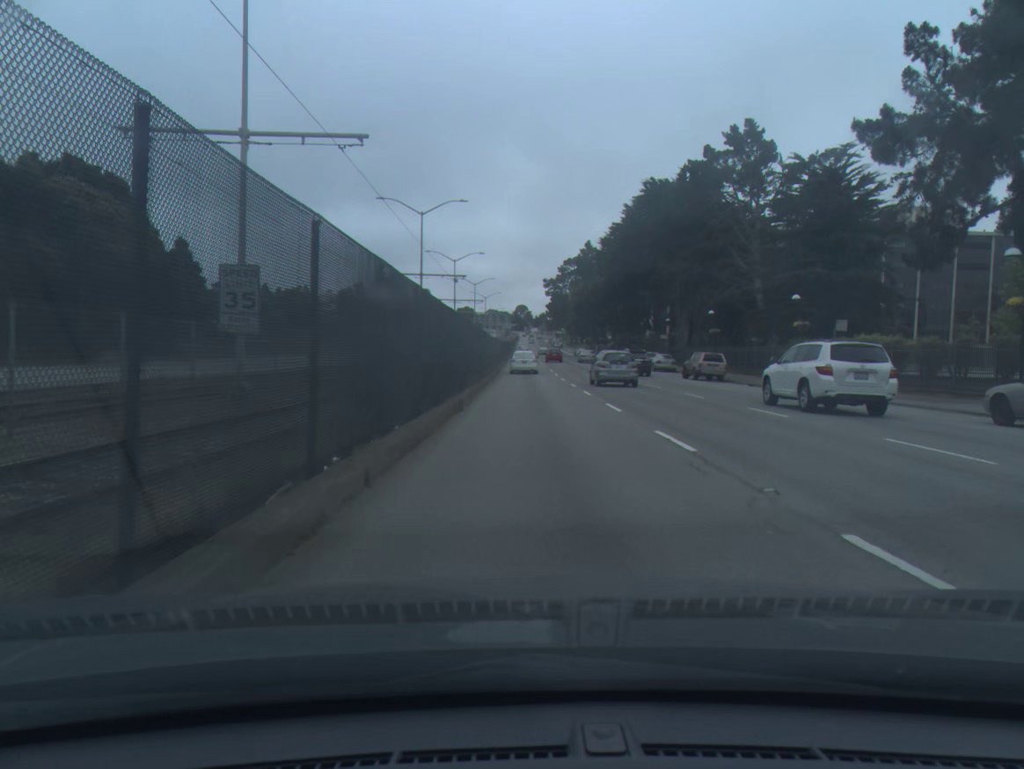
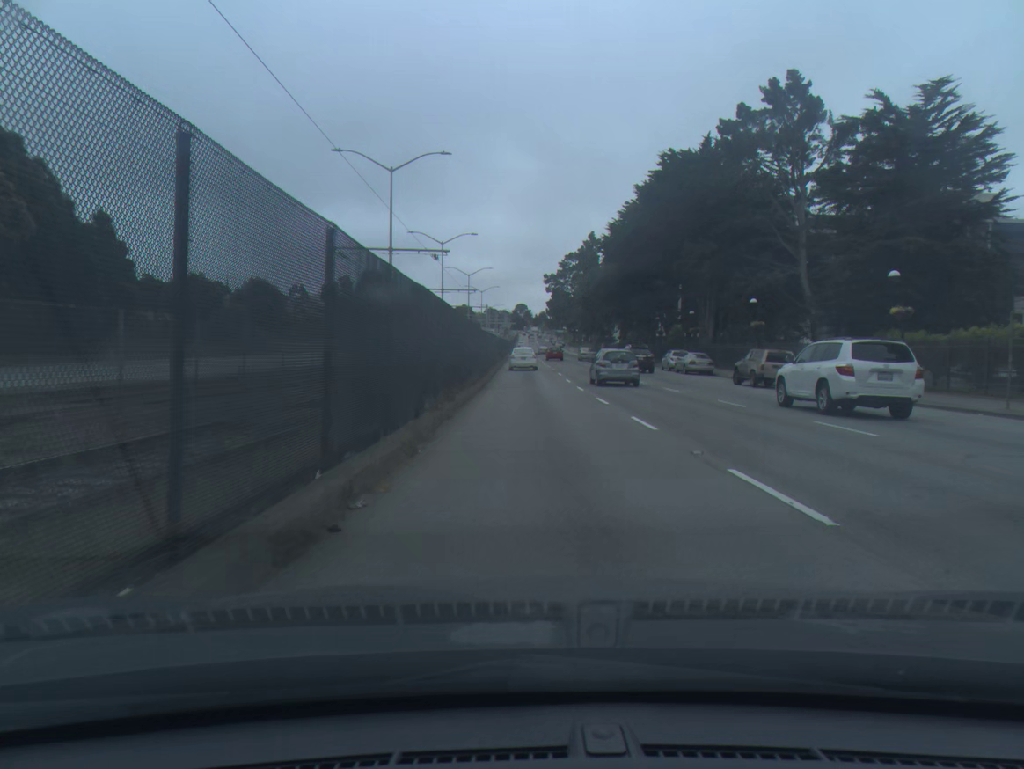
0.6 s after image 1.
(0.0, +11.8) m; 0°
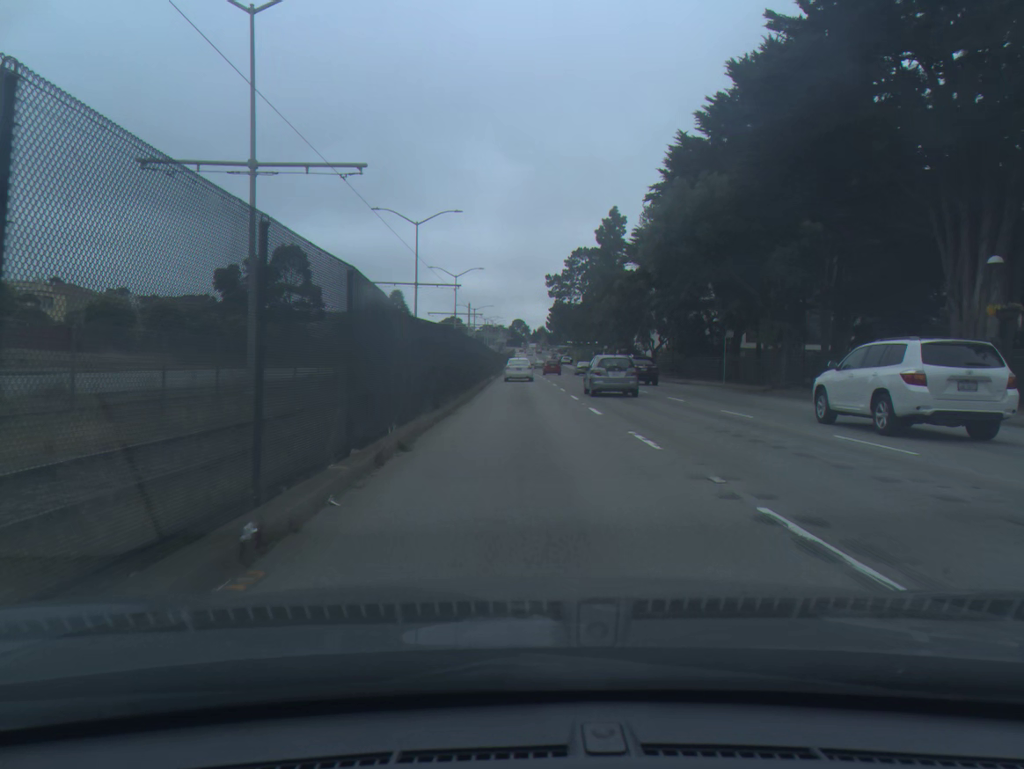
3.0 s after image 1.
(+0.3, +46.6) m; 0°
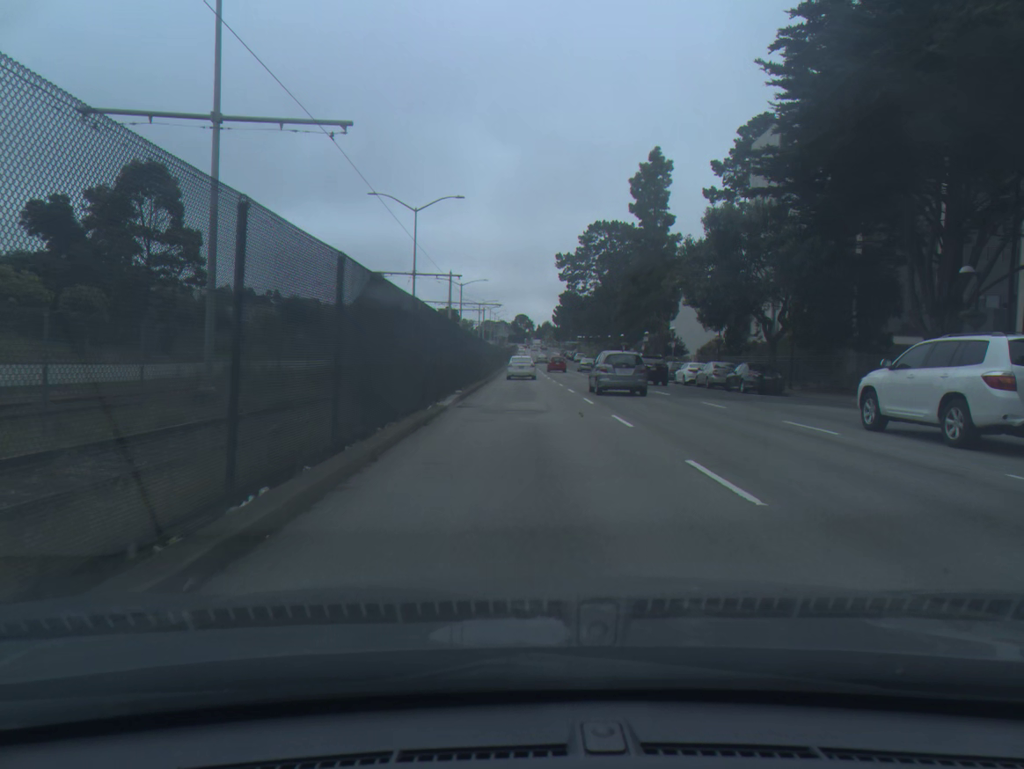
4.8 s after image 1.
(0.0, +34.1) m; 0°
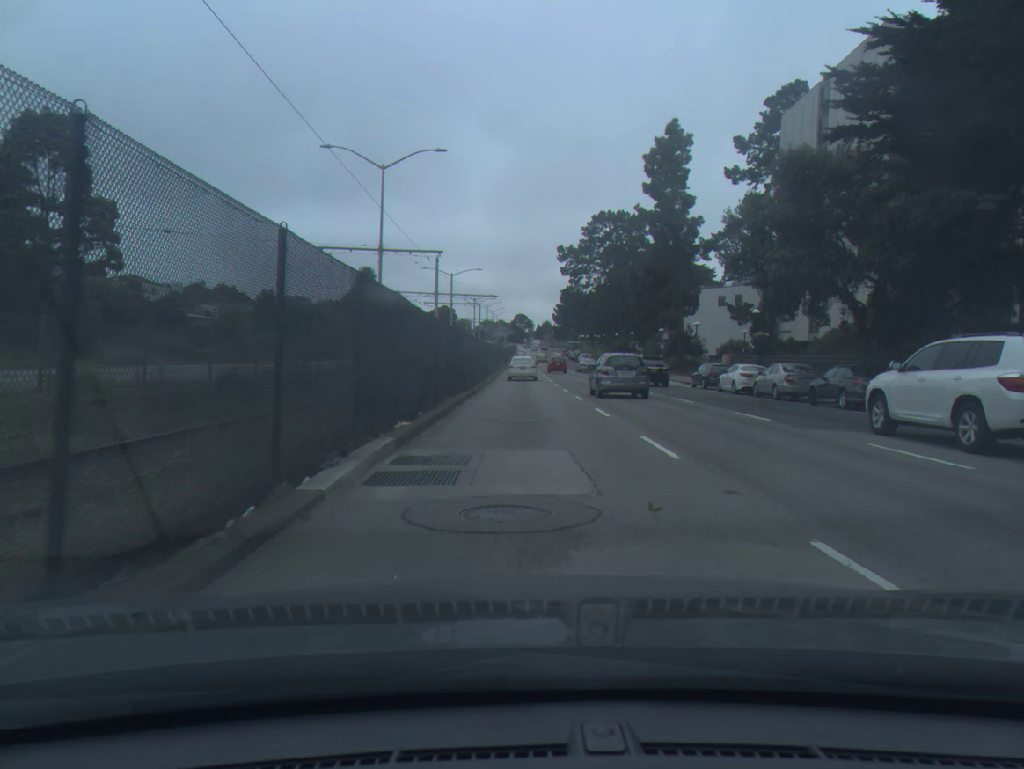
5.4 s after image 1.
(0.0, +11.2) m; 0°
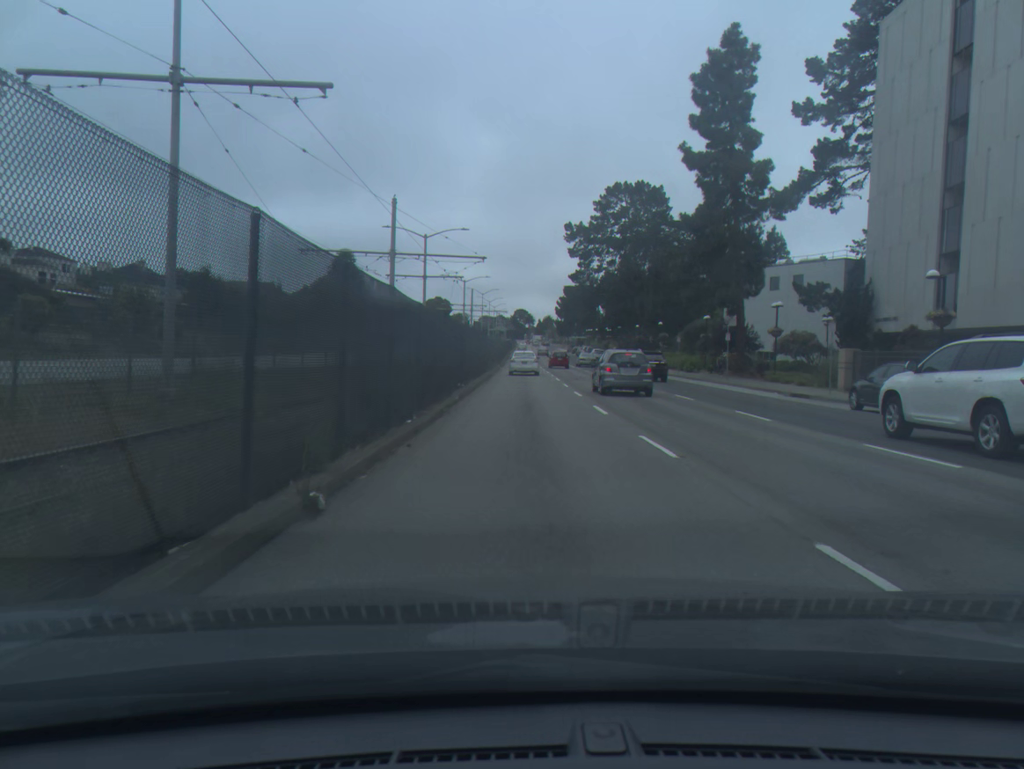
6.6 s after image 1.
(0.0, +22.1) m; 0°
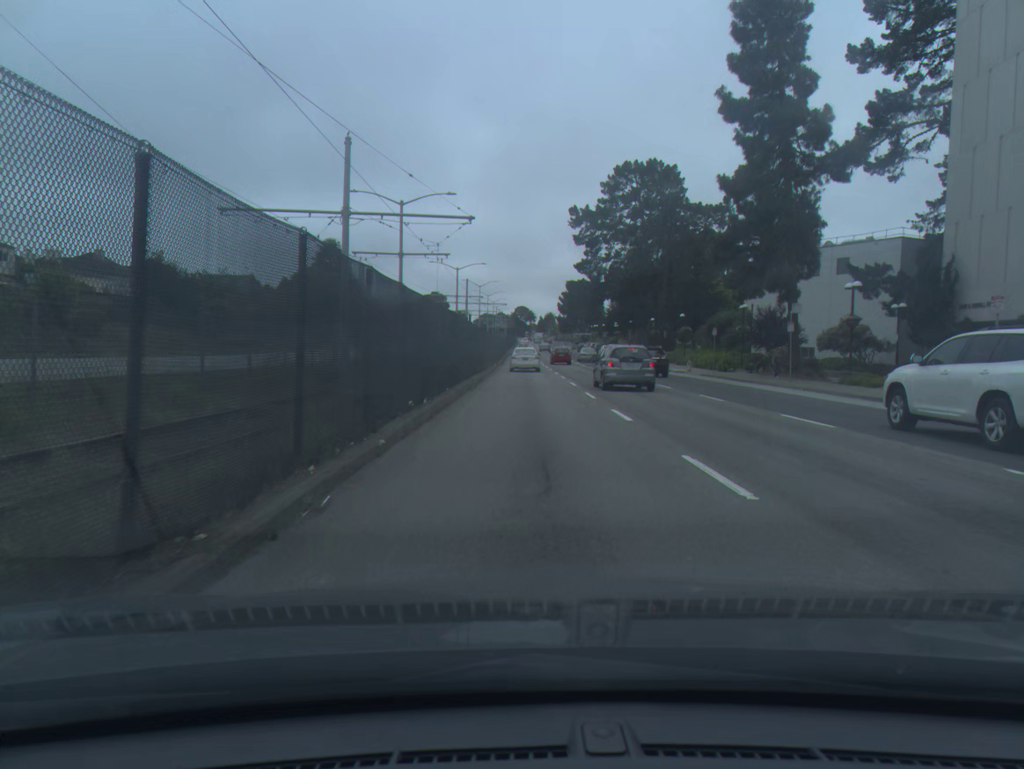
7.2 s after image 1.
(0.0, +10.9) m; 0°
